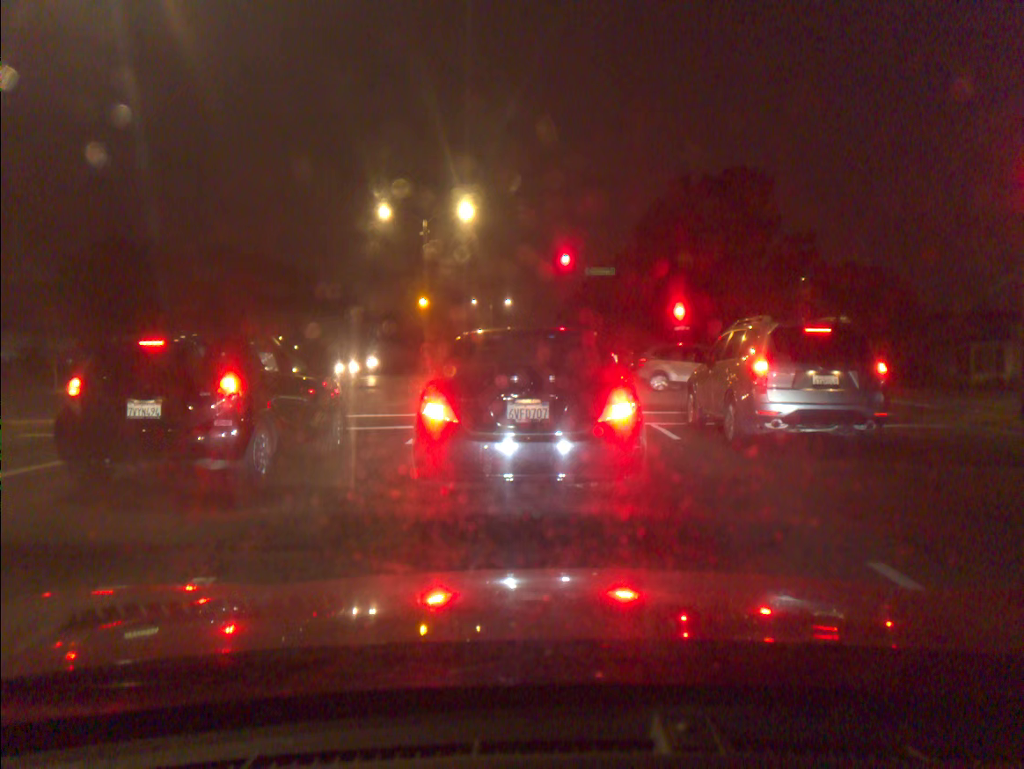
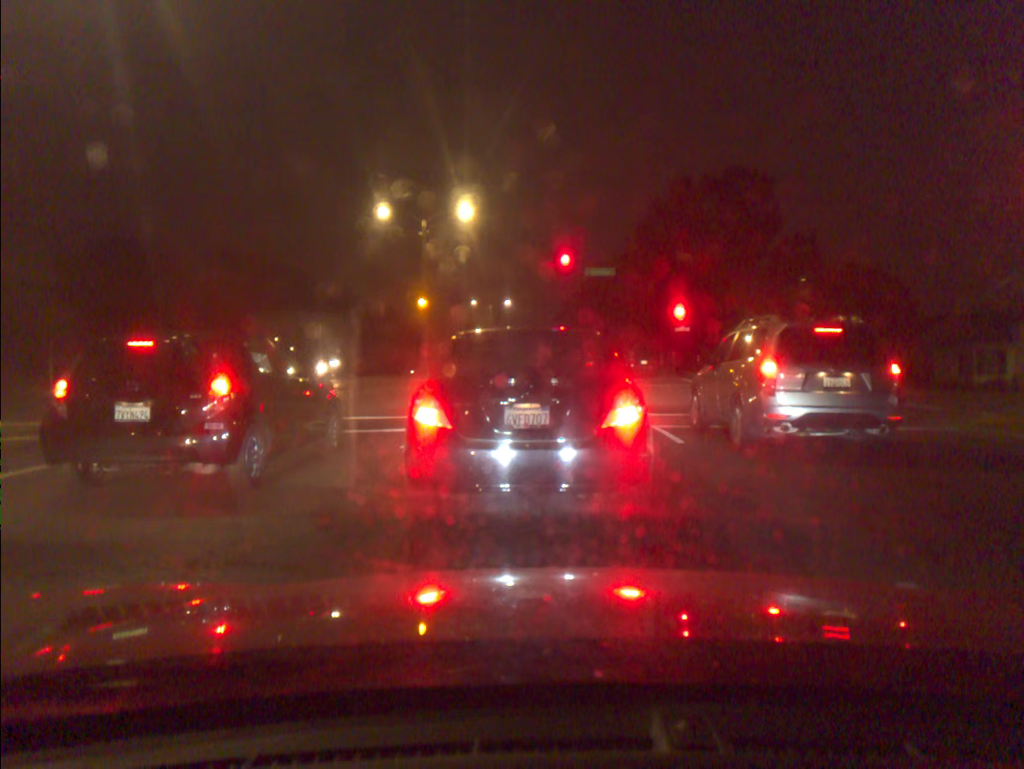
(0.0, +0.4) m; 0°
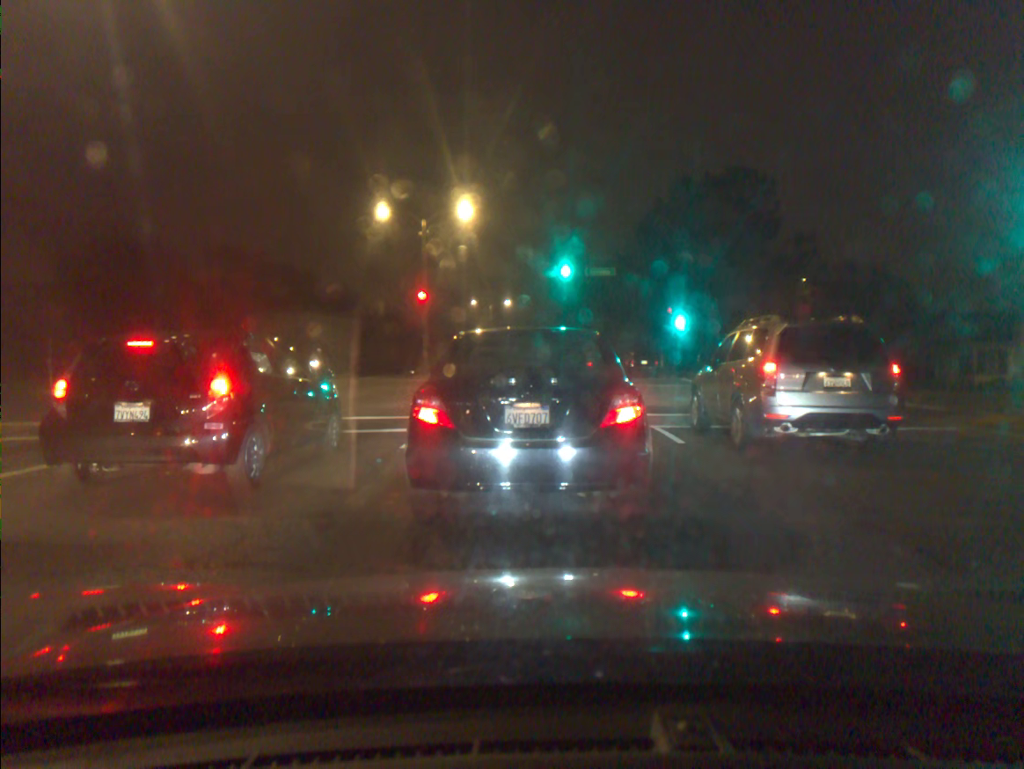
(0.0, 0.0) m; 0°
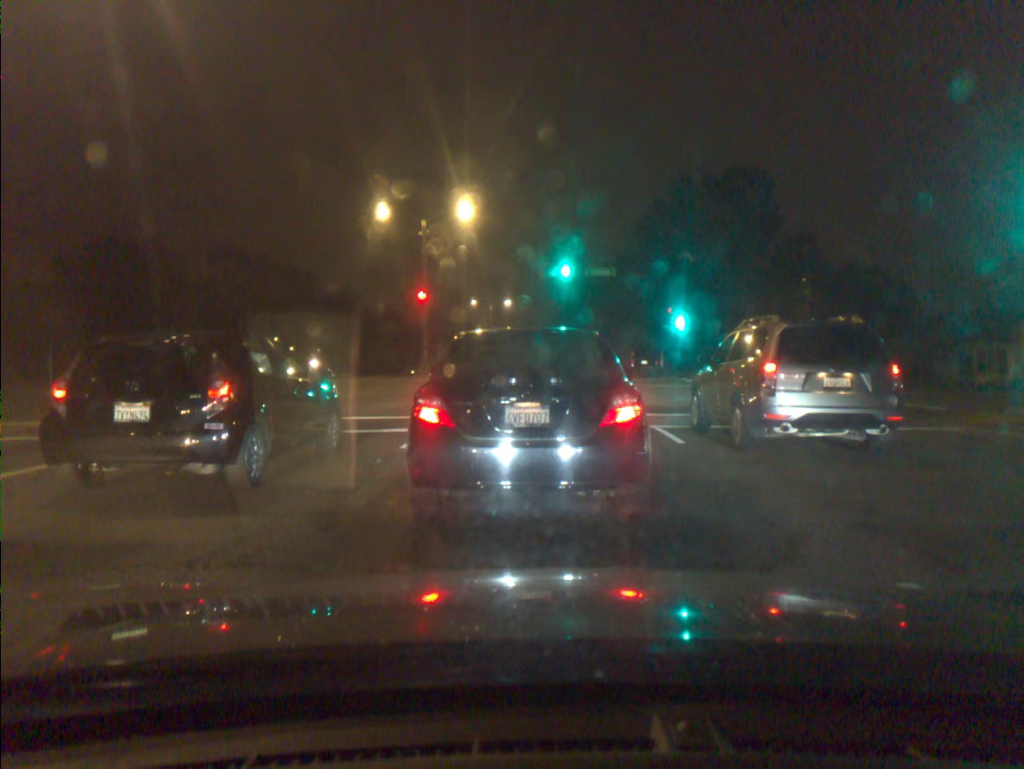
(0.0, 0.0) m; 0°
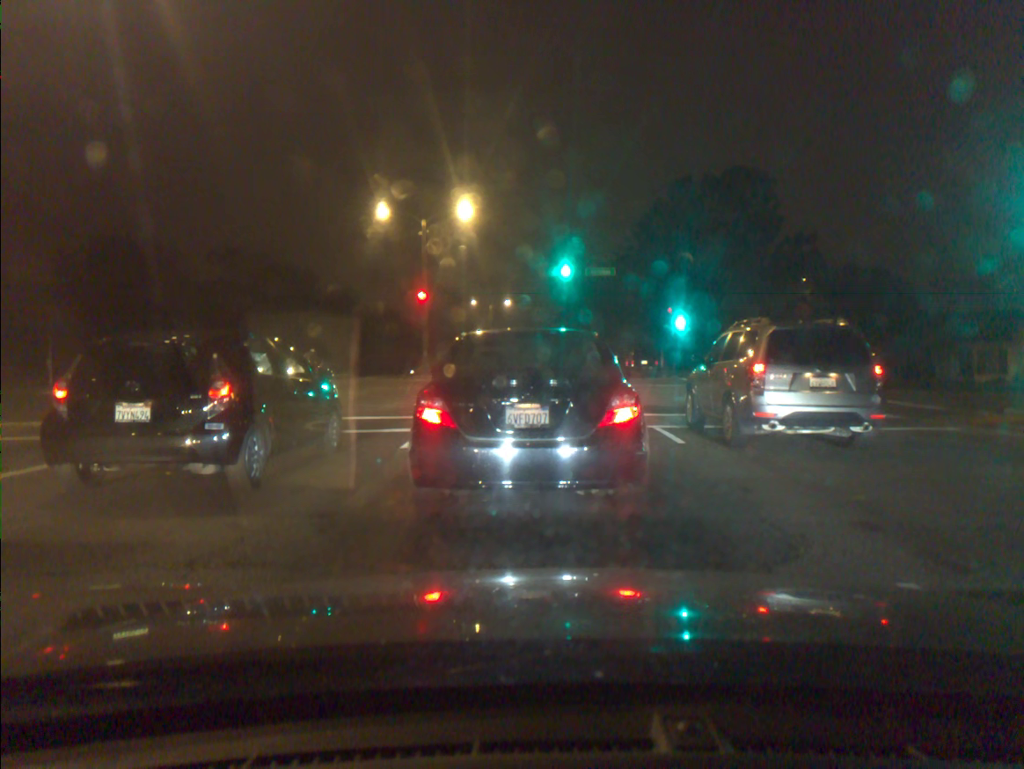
(0.0, 0.0) m; 0°
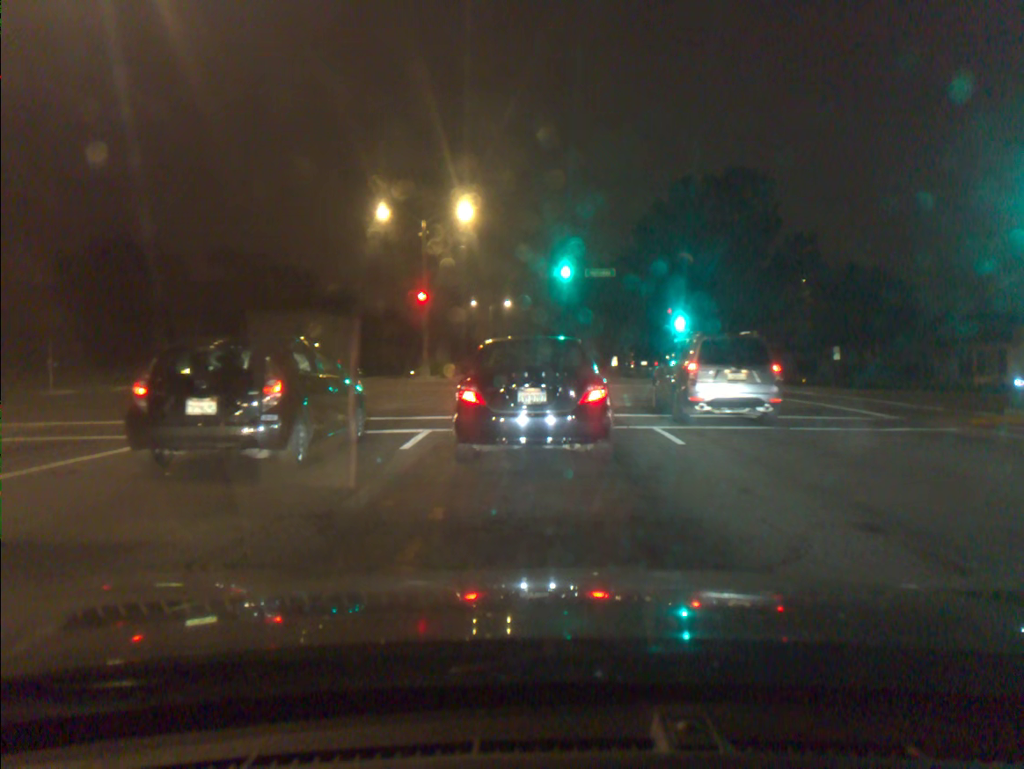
(0.0, 0.0) m; 0°
